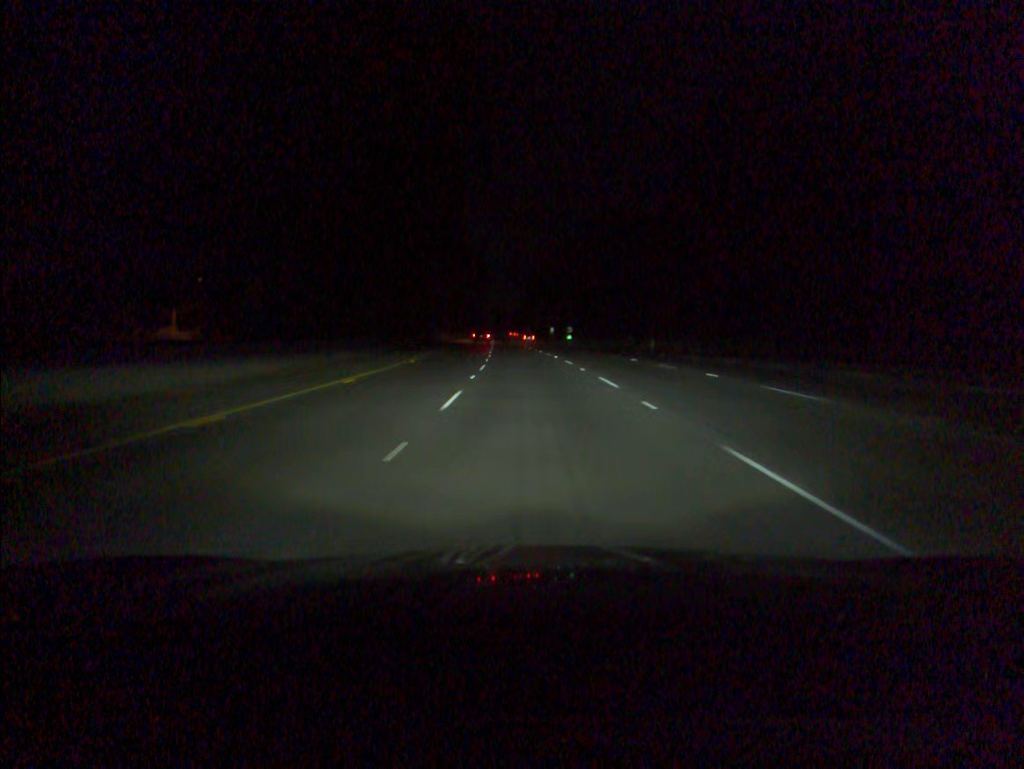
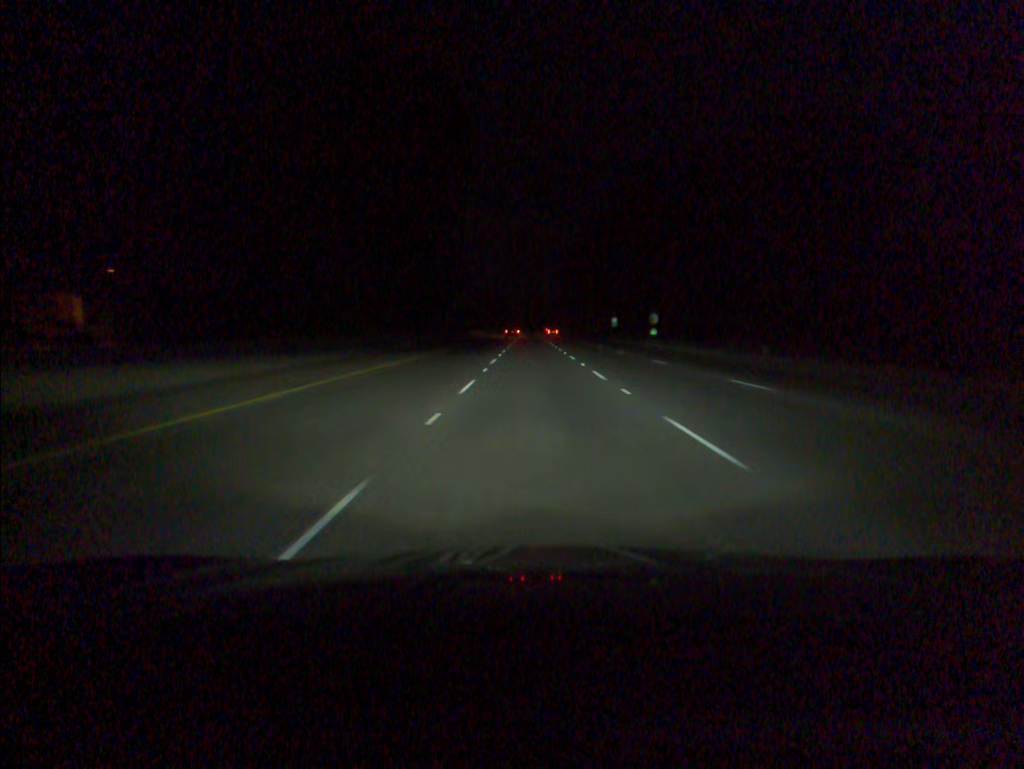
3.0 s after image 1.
(-2.3, +84.4) m; -2°
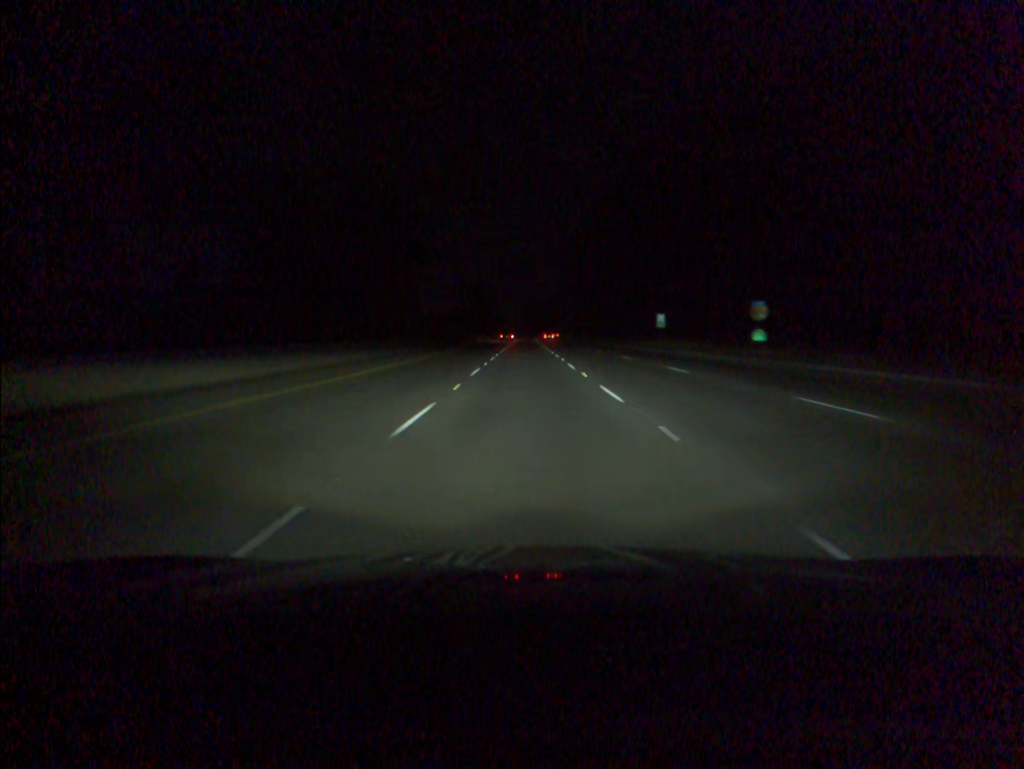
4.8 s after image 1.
(+0.1, +50.7) m; 0°
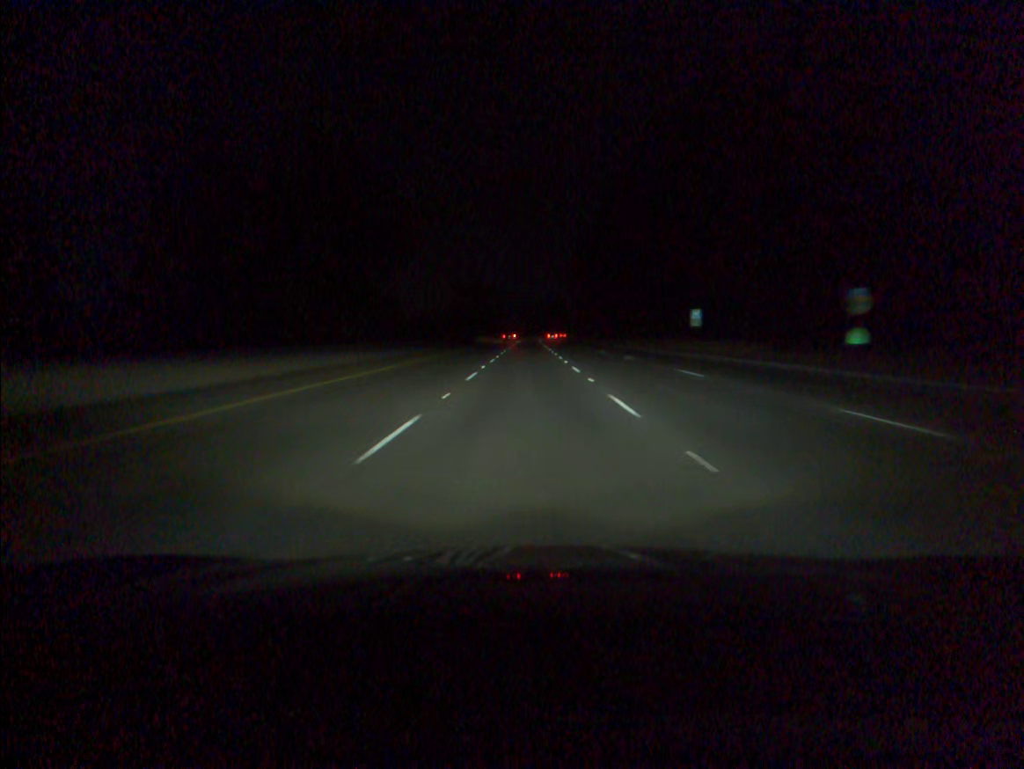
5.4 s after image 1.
(0.0, +16.9) m; 0°
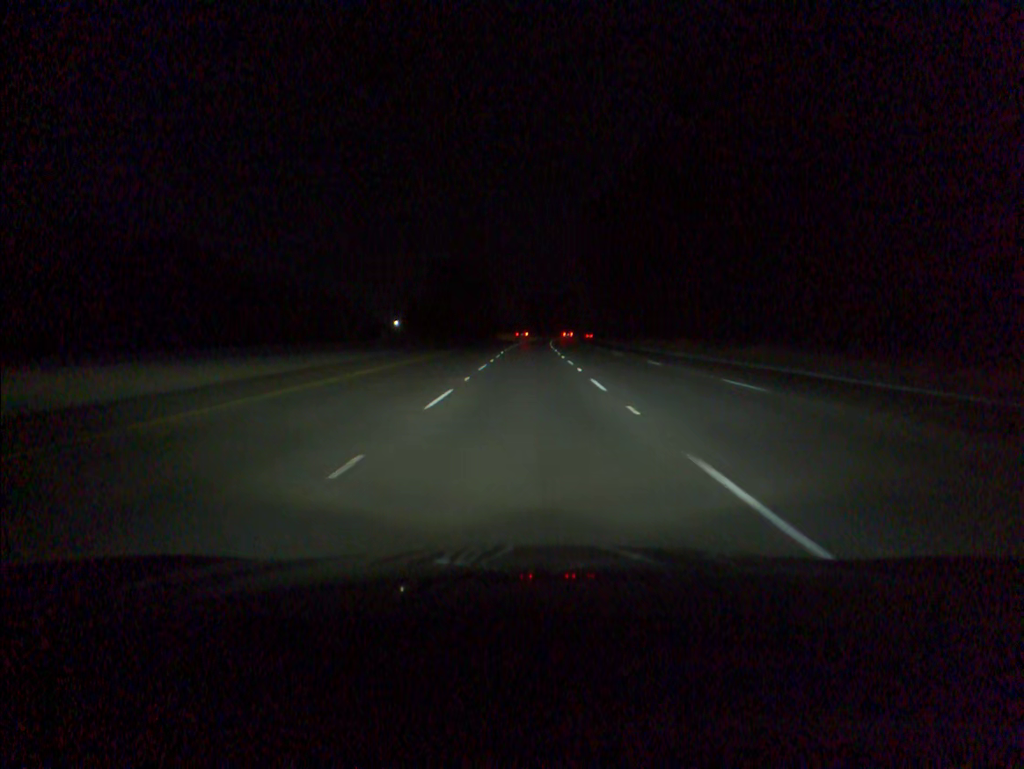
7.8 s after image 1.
(-0.2, +67.5) m; 0°
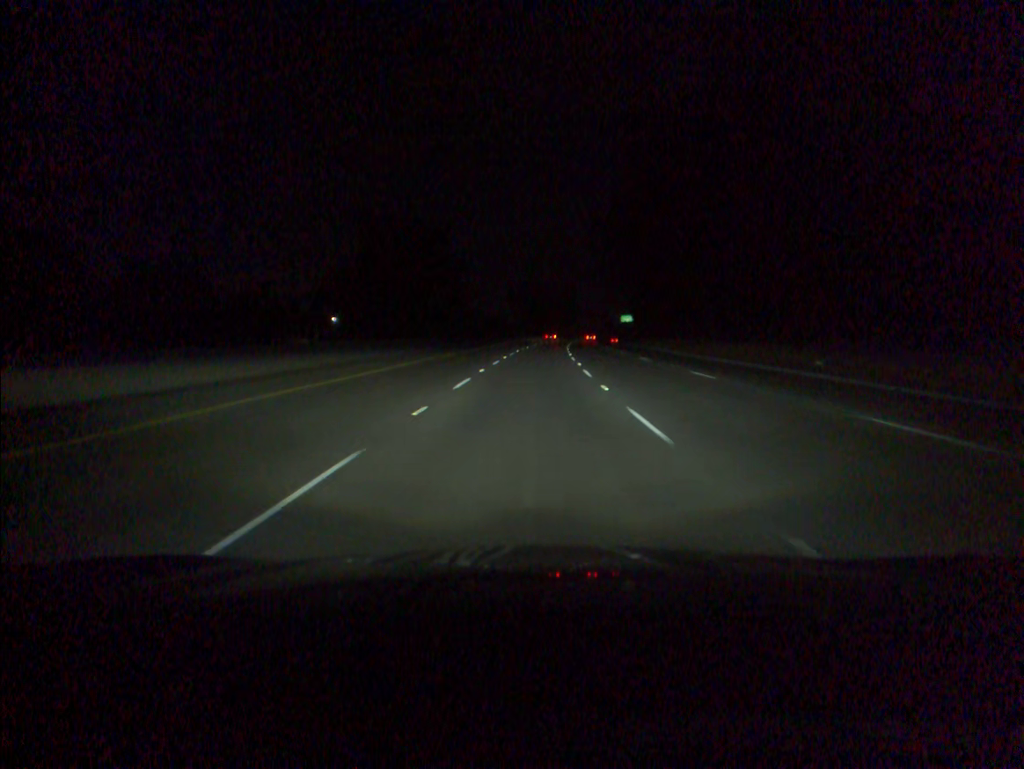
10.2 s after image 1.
(0.0, +67.3) m; 0°
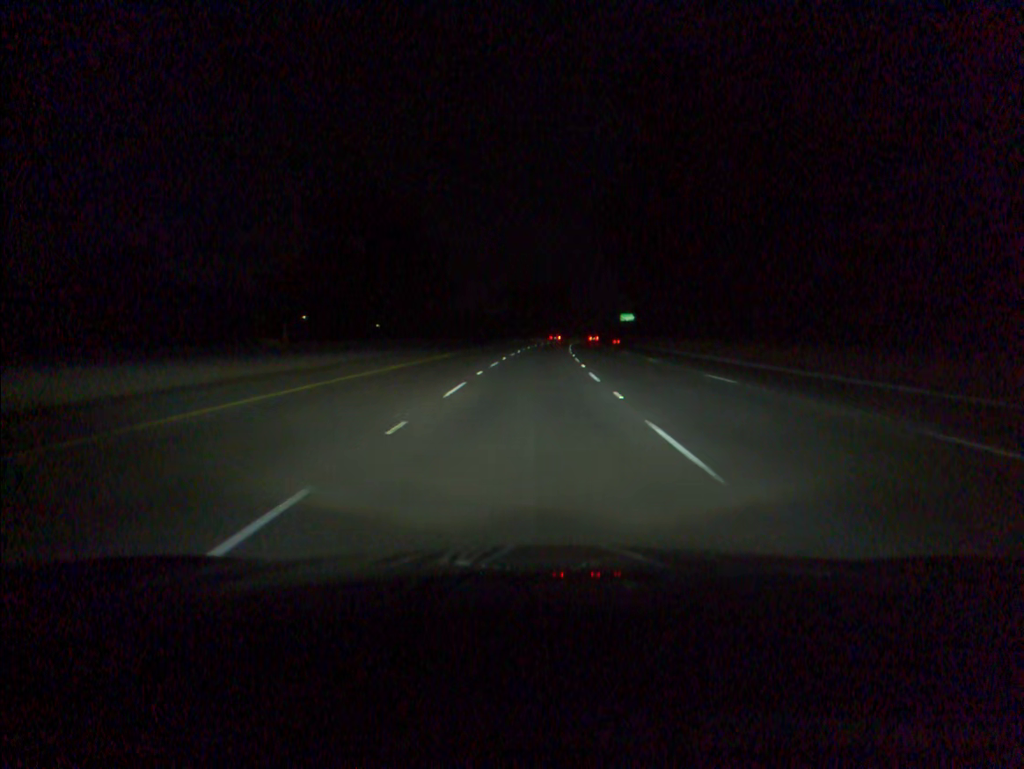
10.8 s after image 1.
(+0.1, +16.8) m; +1°
